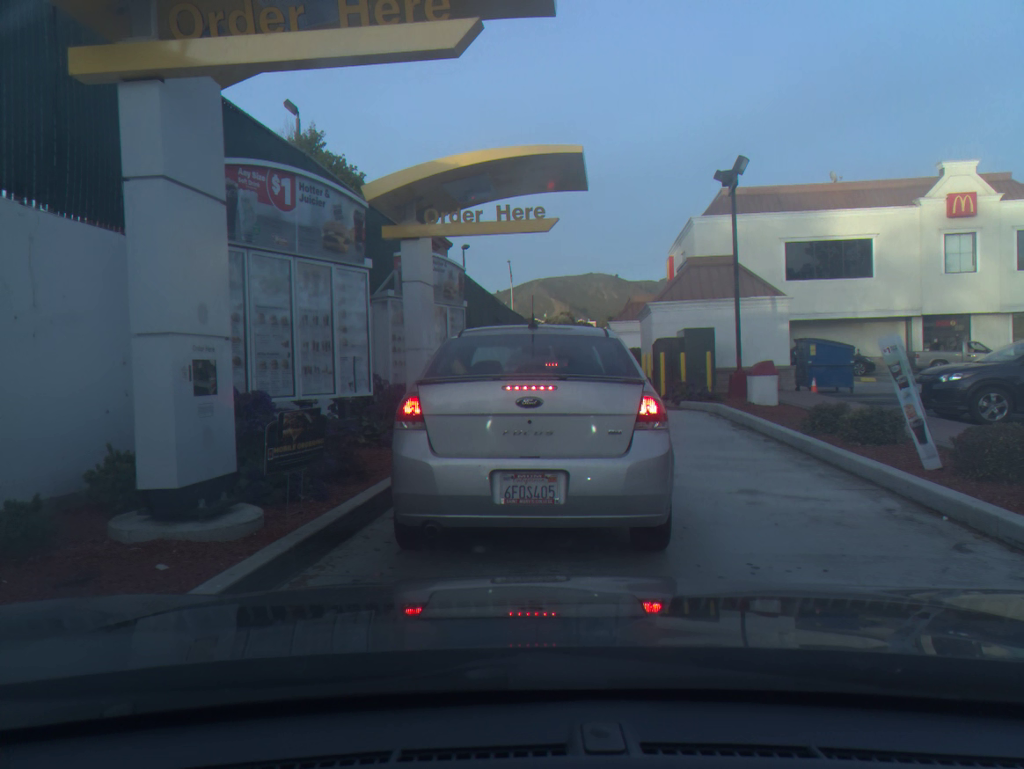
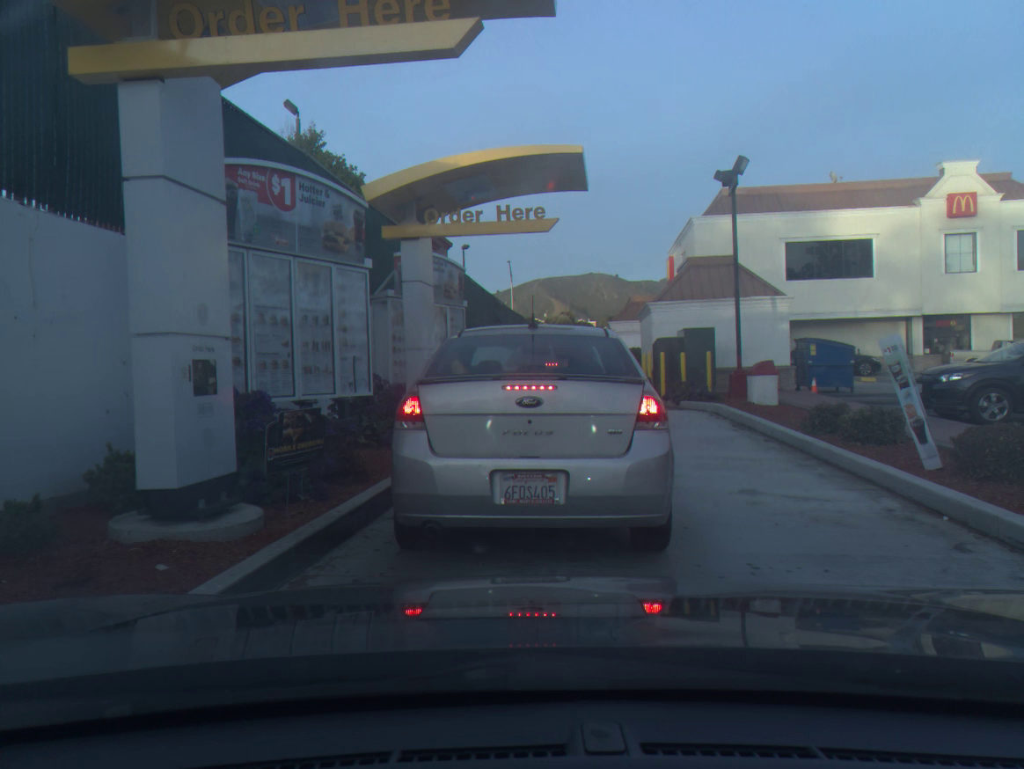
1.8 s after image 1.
(0.0, 0.0) m; 0°
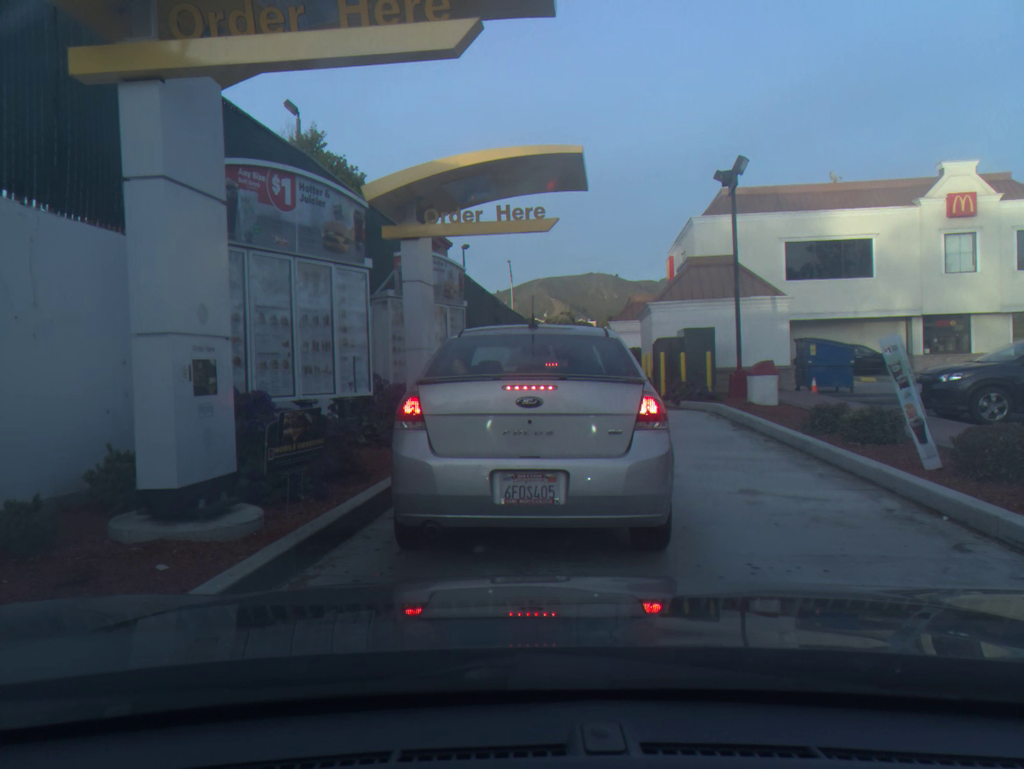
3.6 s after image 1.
(0.0, 0.0) m; 0°
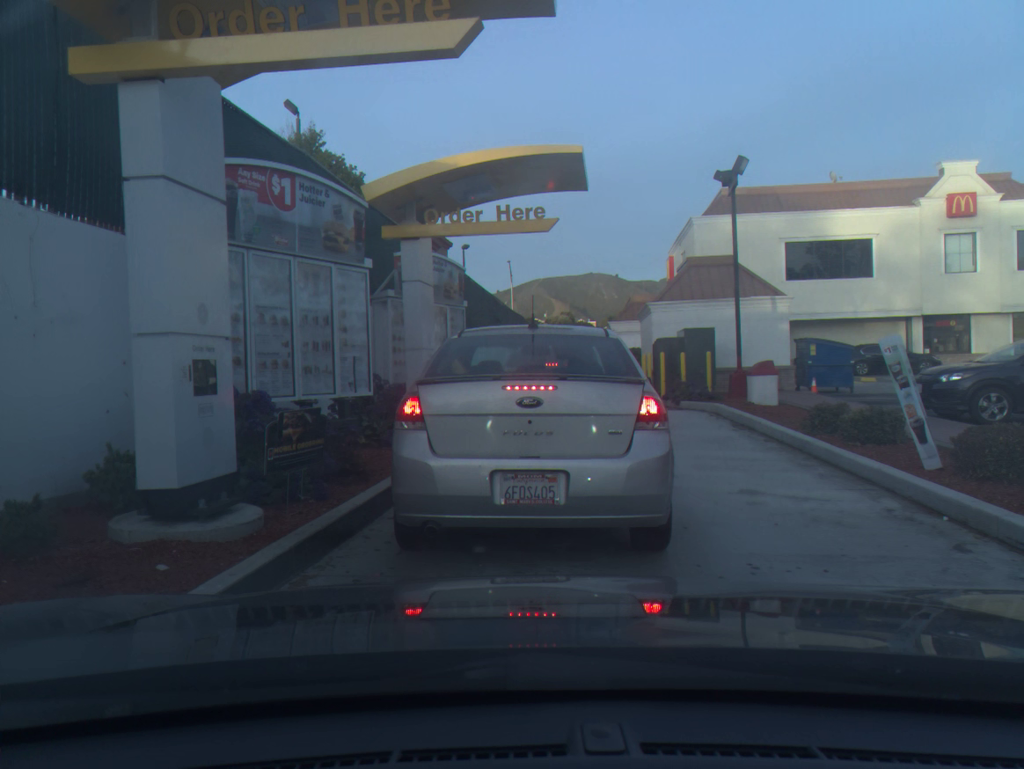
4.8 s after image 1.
(0.0, 0.0) m; 0°
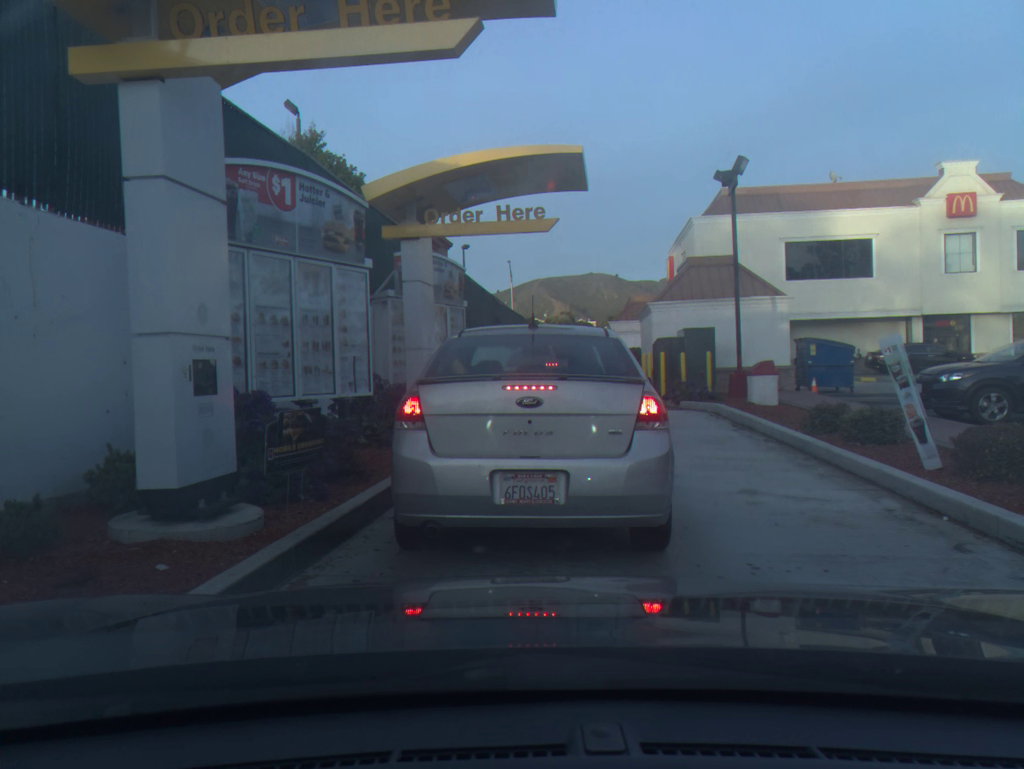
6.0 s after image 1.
(0.0, 0.0) m; 0°
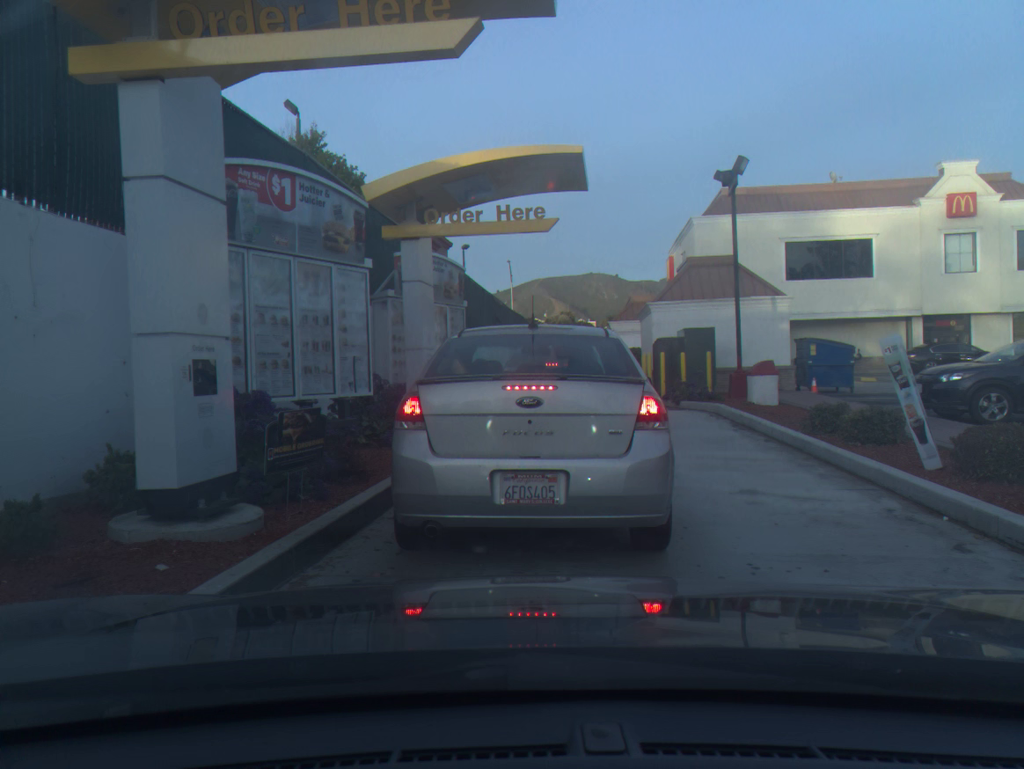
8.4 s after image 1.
(0.0, 0.0) m; 0°
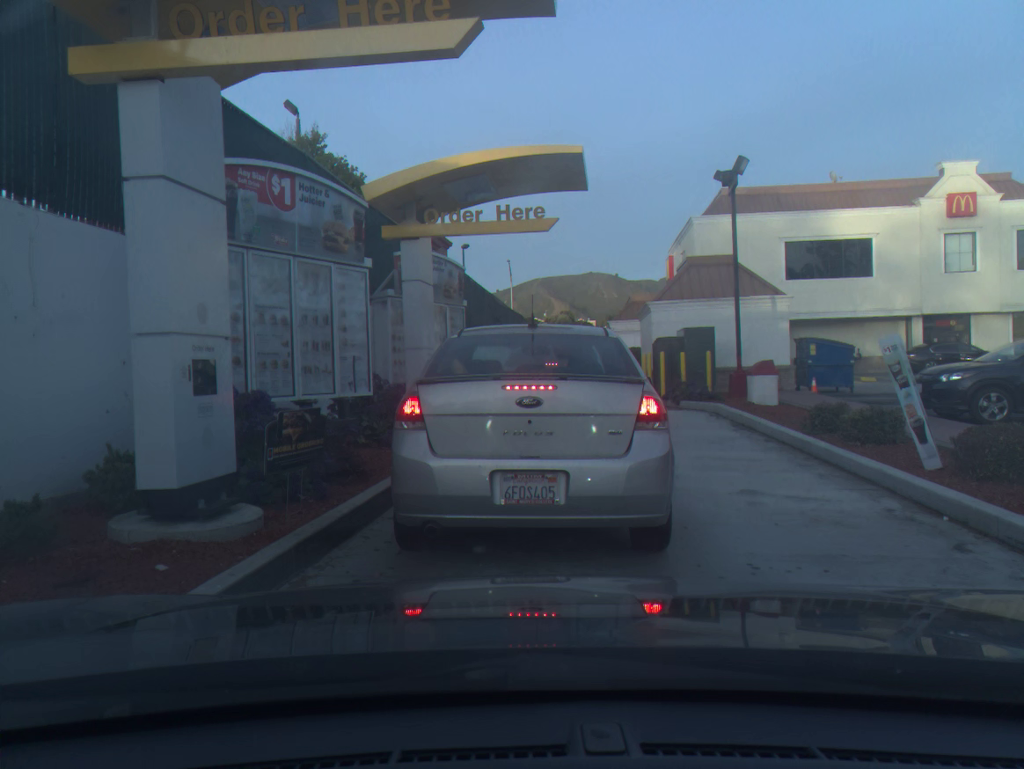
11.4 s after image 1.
(0.0, 0.0) m; 0°
